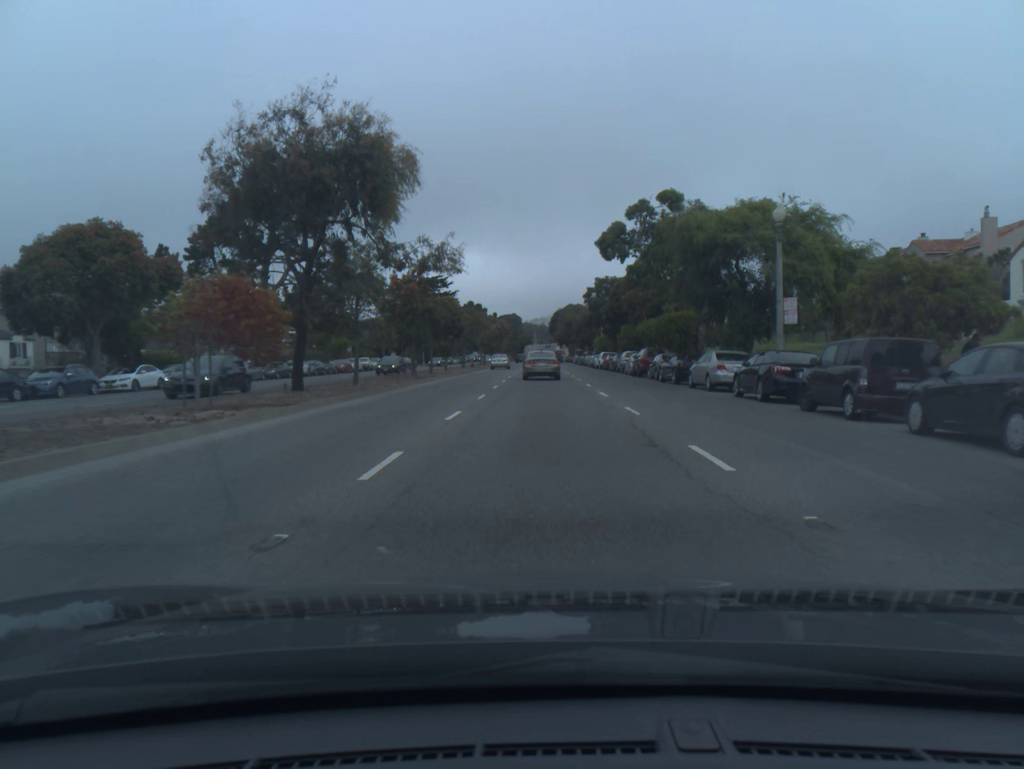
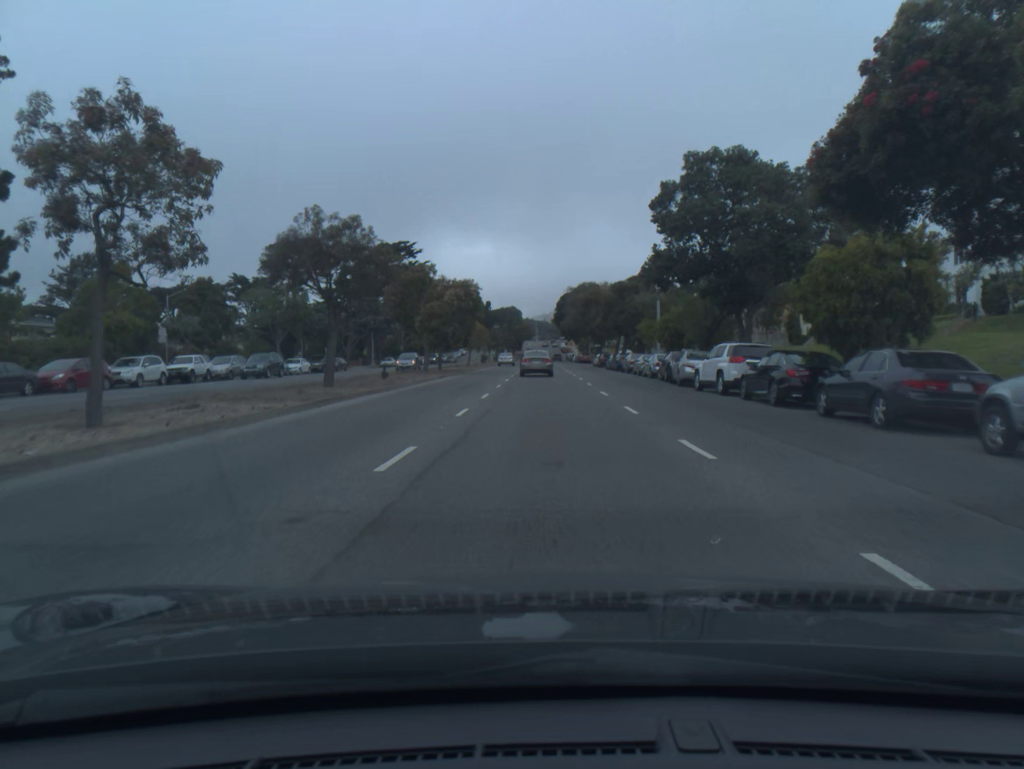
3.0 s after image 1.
(-0.1, +50.0) m; 0°
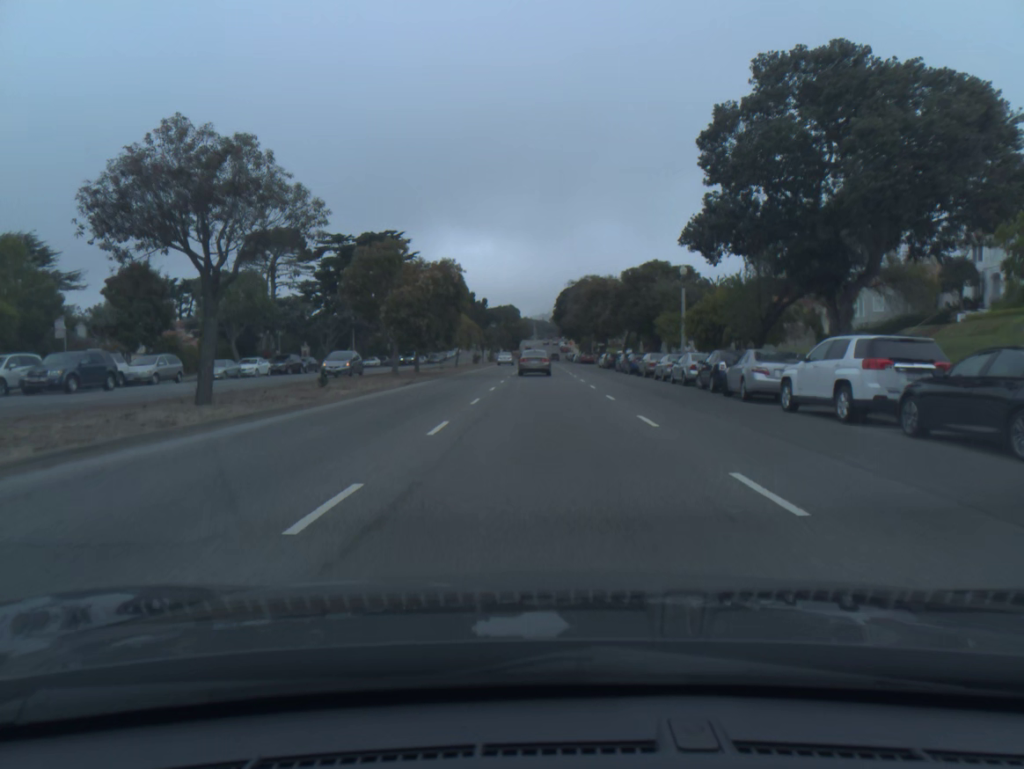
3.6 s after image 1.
(0.0, +10.4) m; 0°
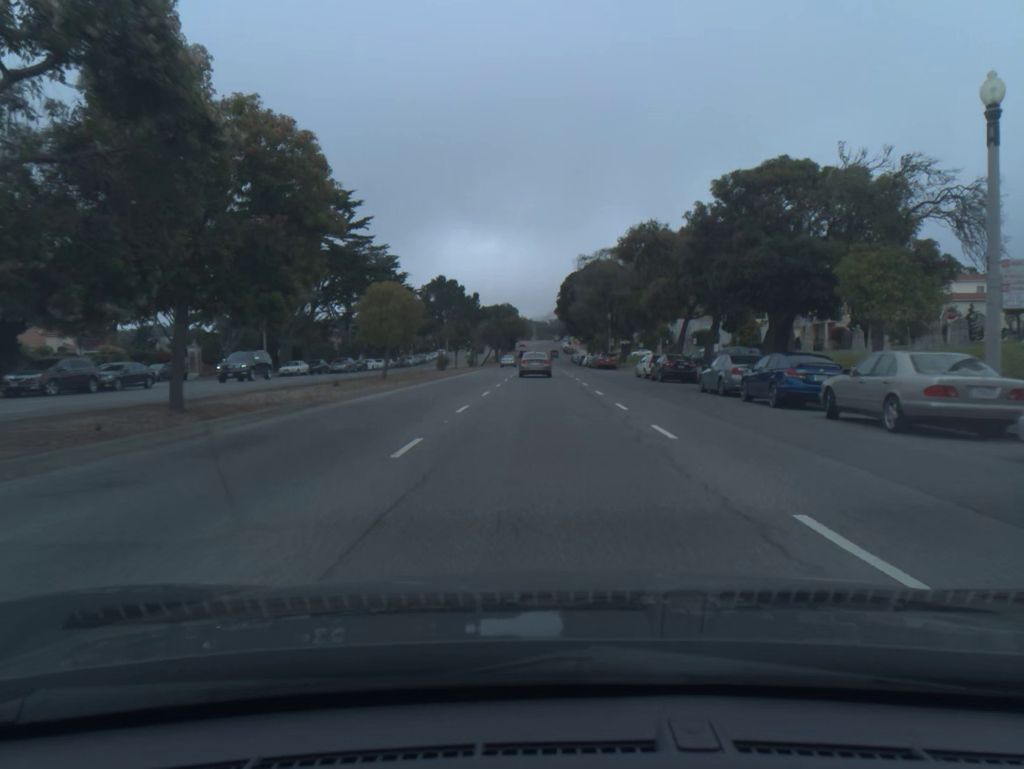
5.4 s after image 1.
(+0.1, +31.7) m; 0°
